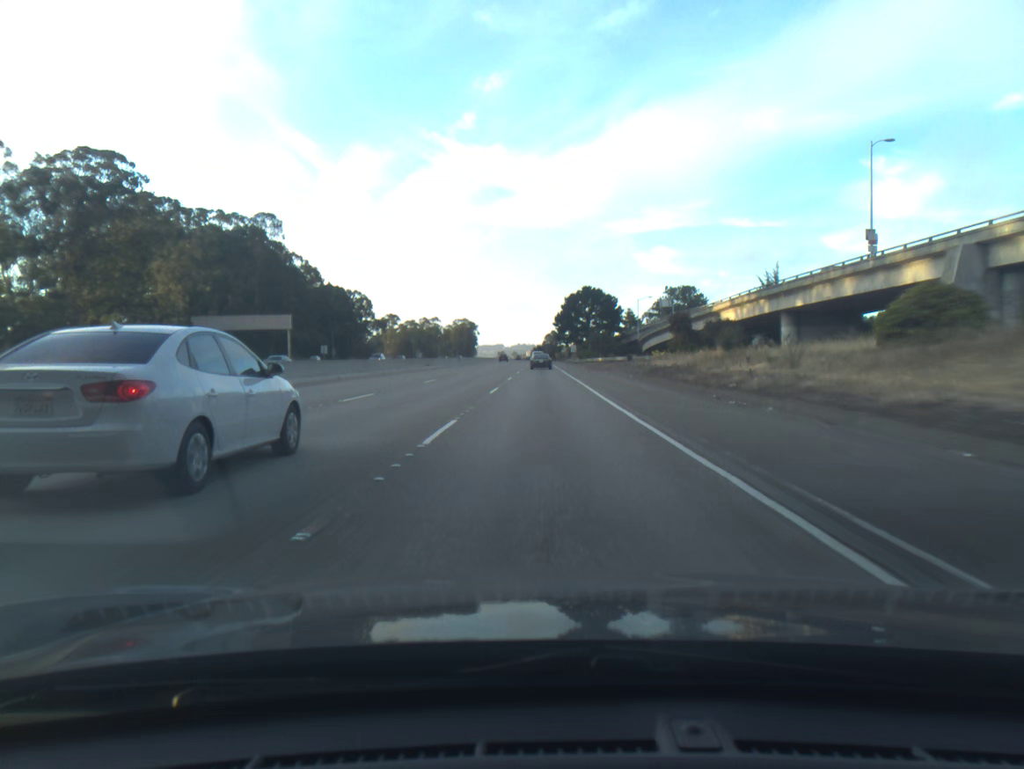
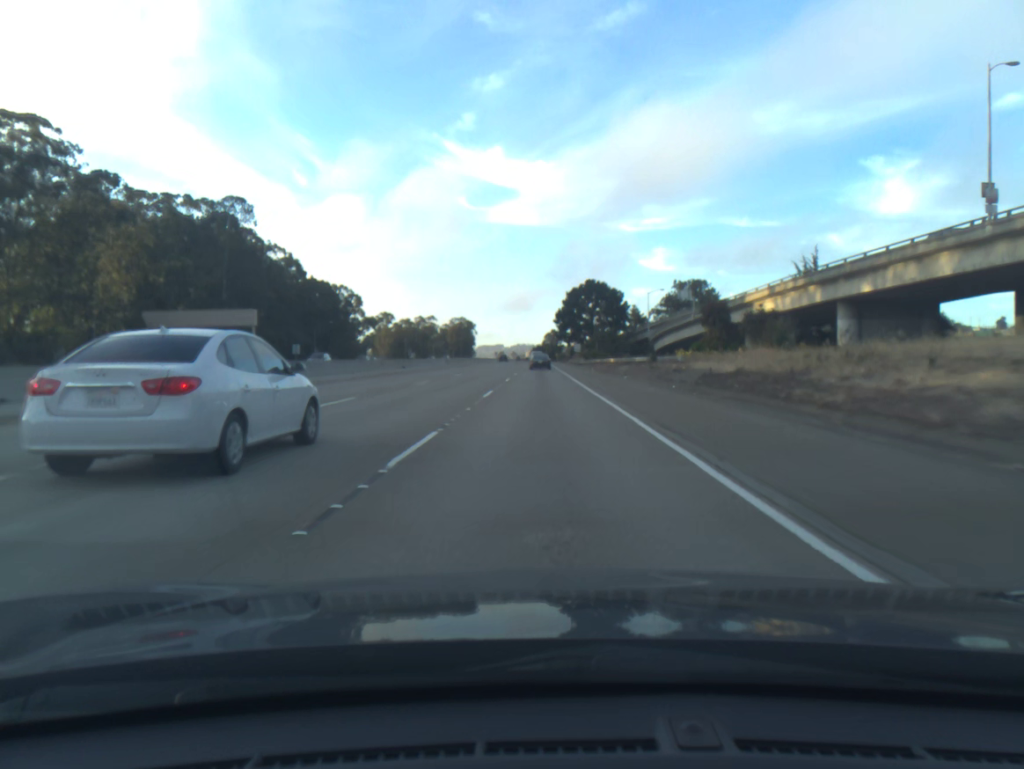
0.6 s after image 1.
(0.0, +16.8) m; 0°
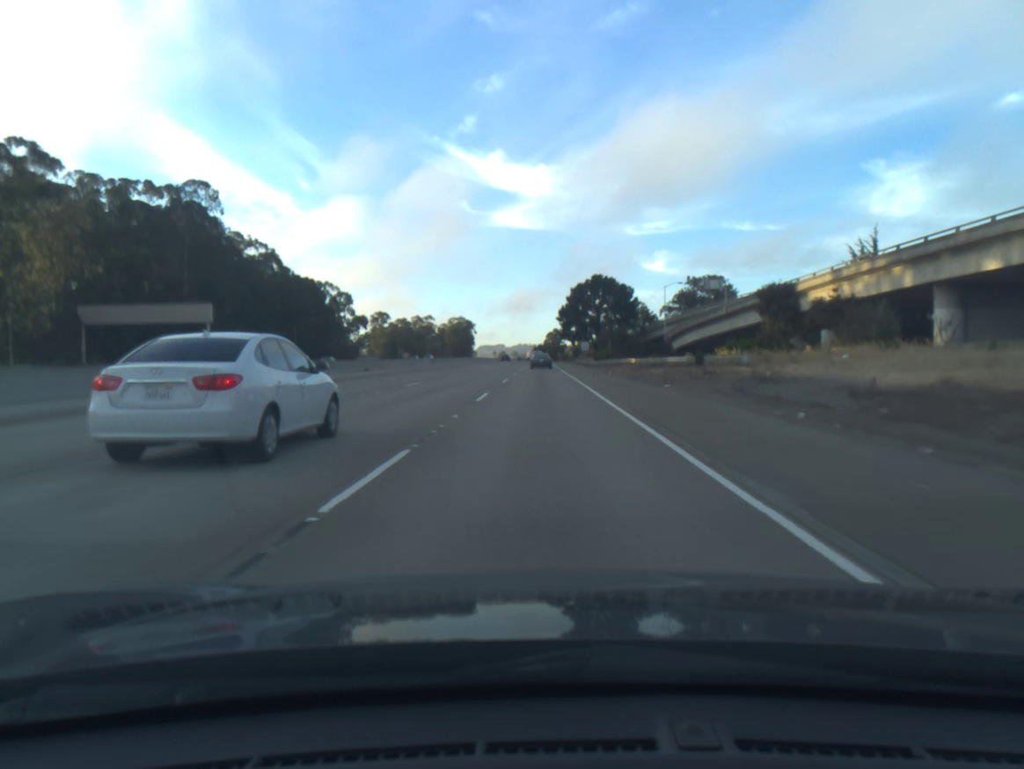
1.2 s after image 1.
(0.0, +16.8) m; 0°
